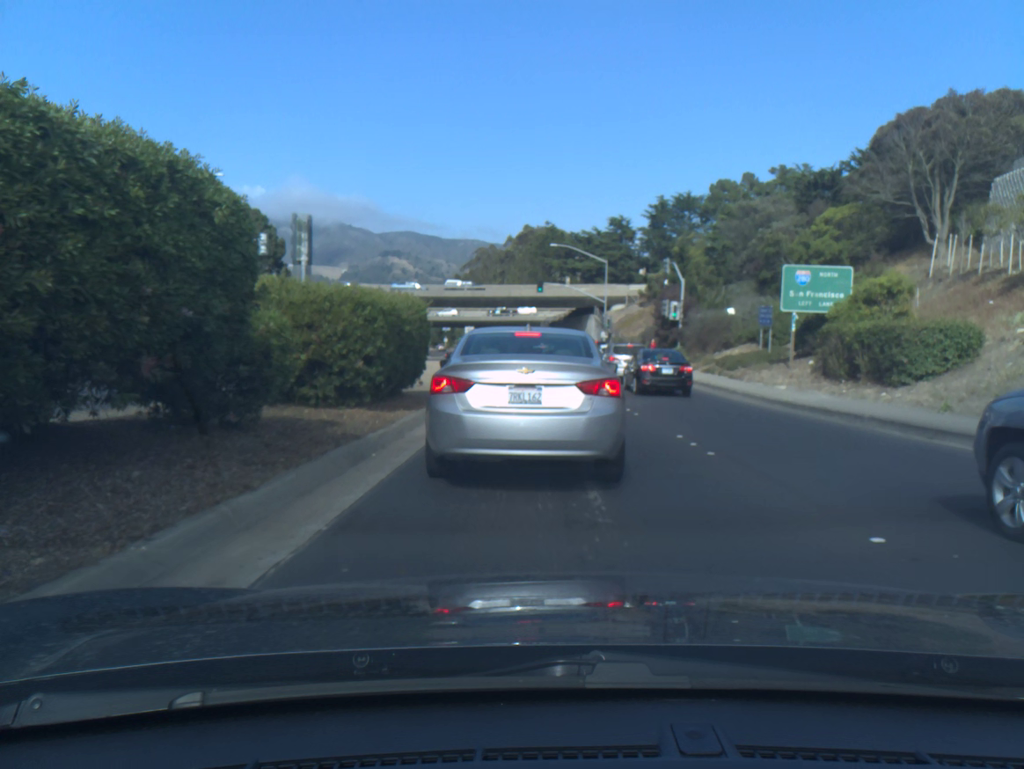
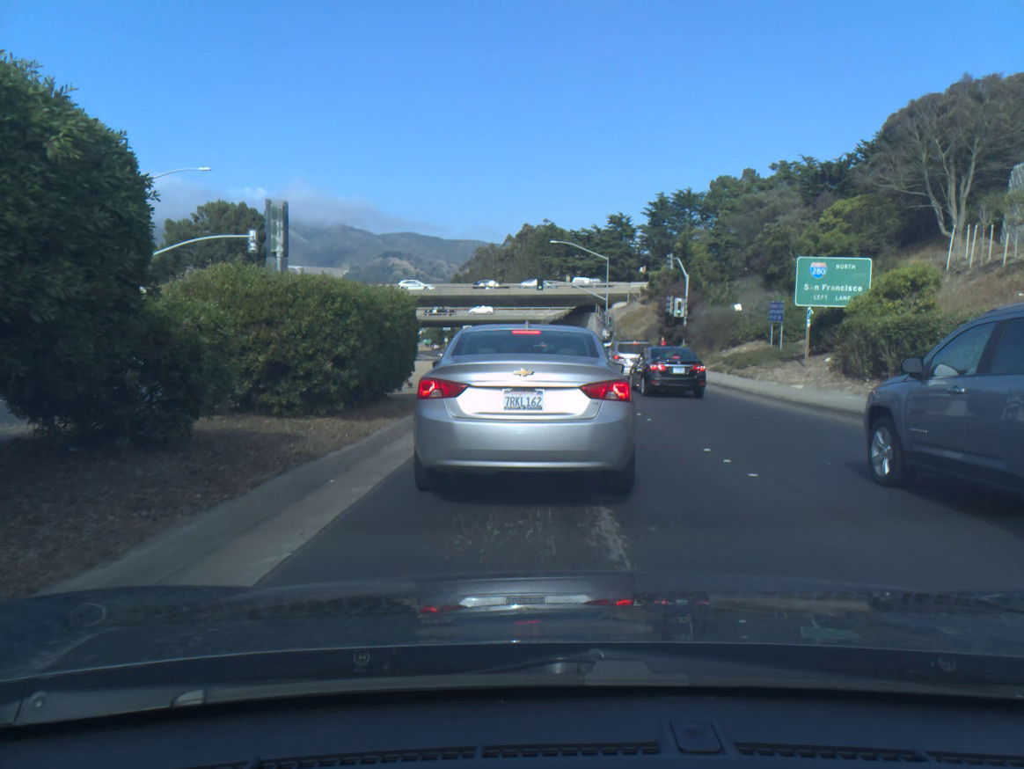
(0.0, +2.0) m; 0°
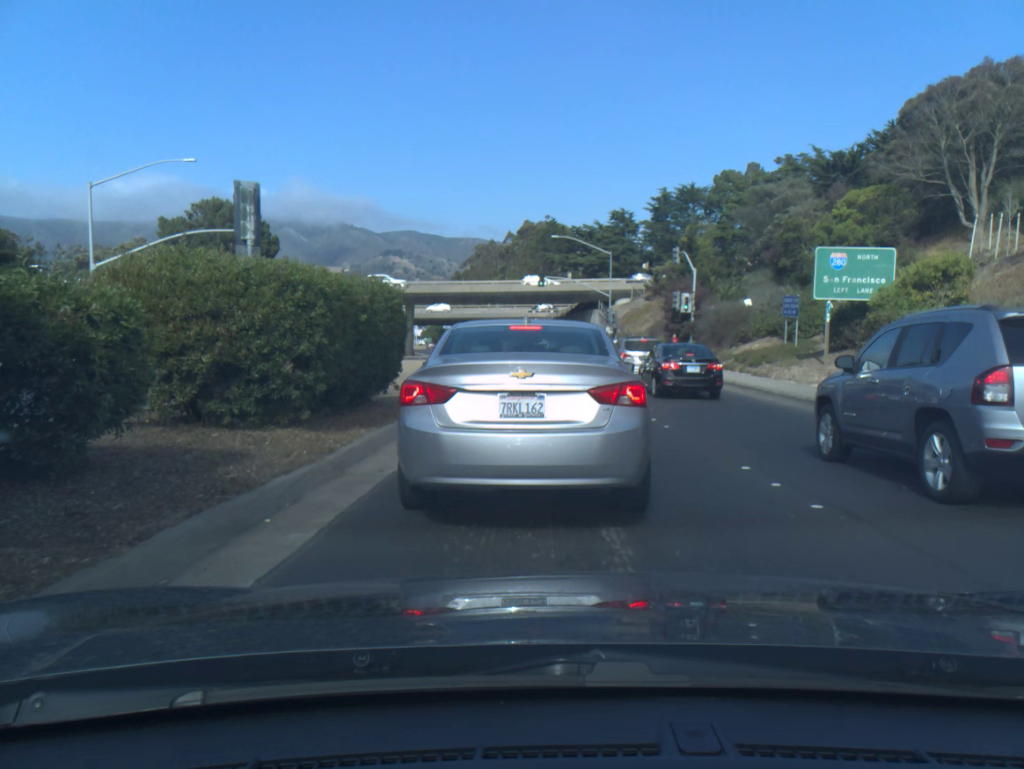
(0.0, +1.8) m; 0°
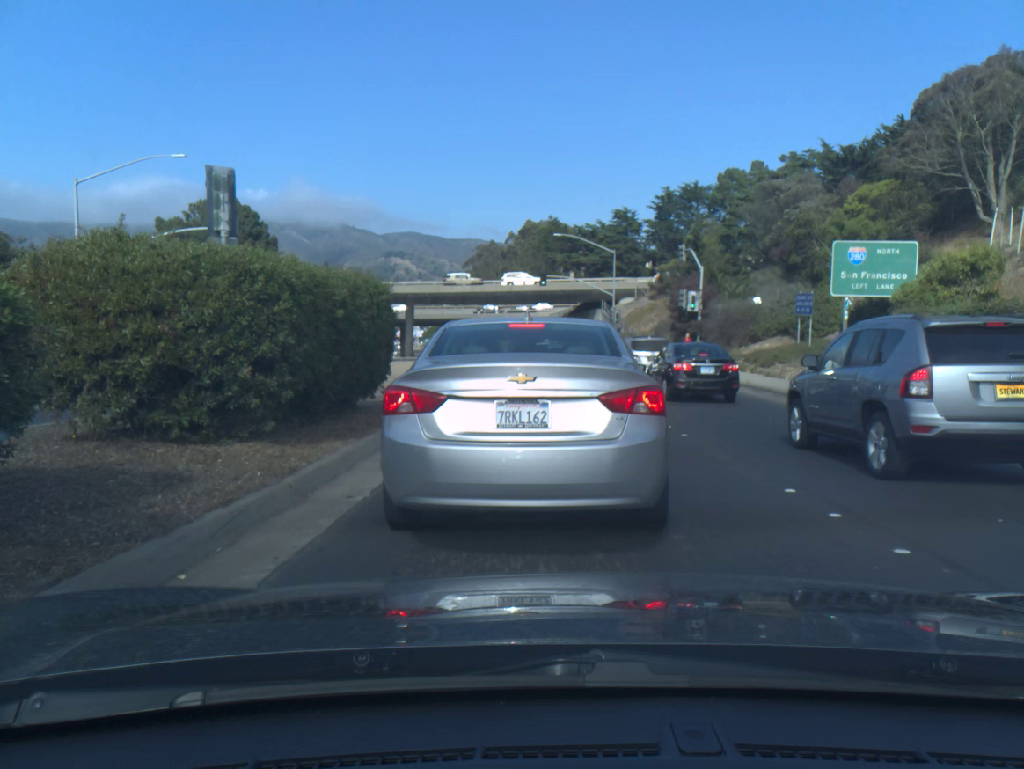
(0.0, +1.5) m; 0°
